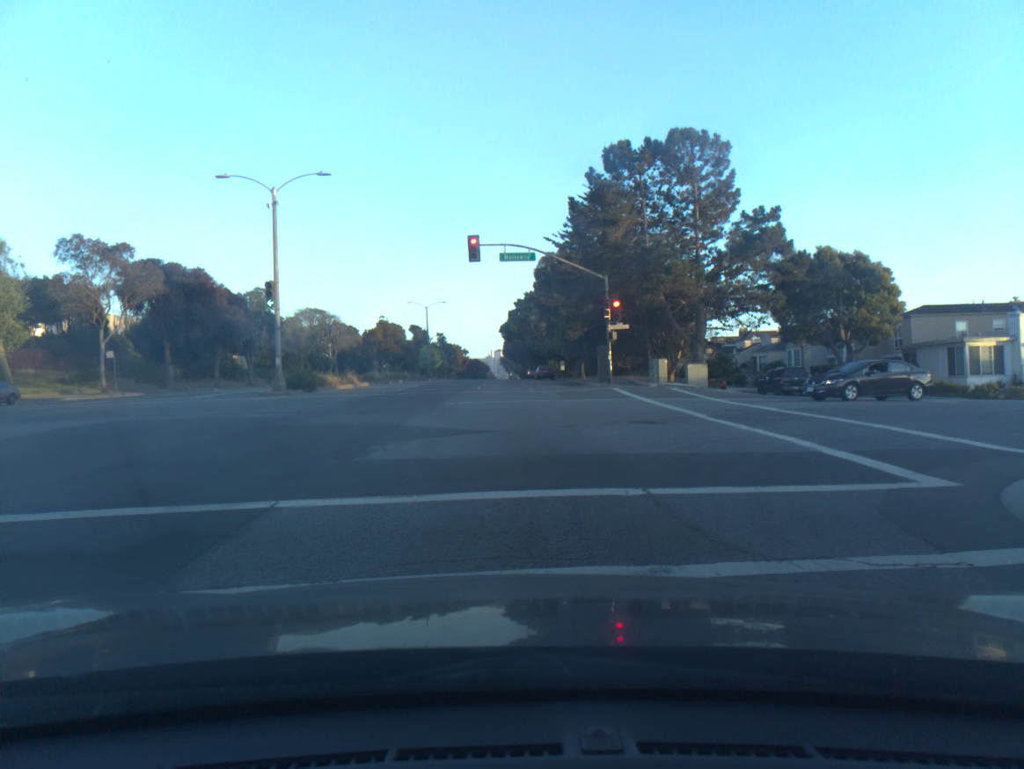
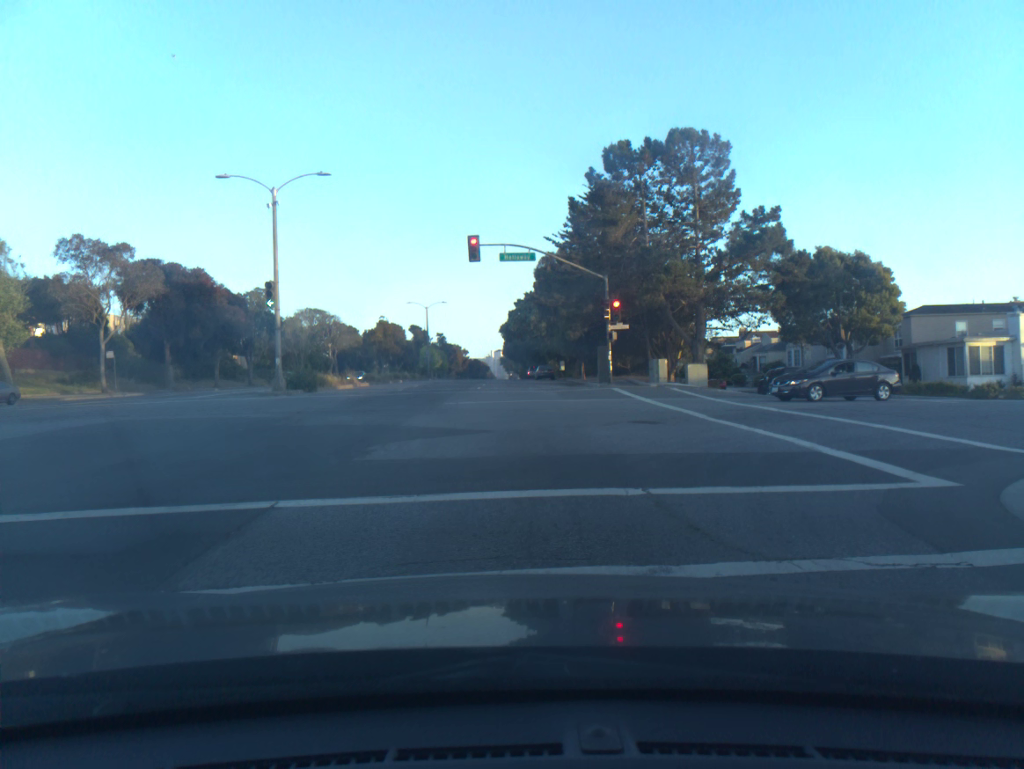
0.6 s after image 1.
(0.0, 0.0) m; 0°
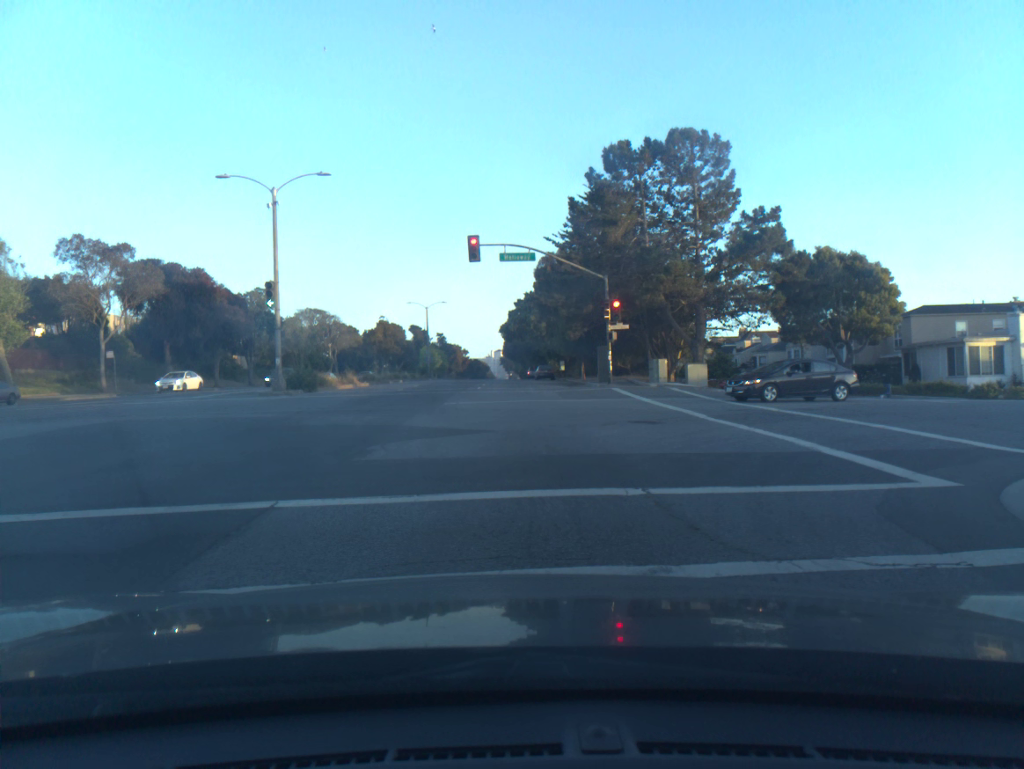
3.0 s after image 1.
(+0.1, 0.0) m; 0°
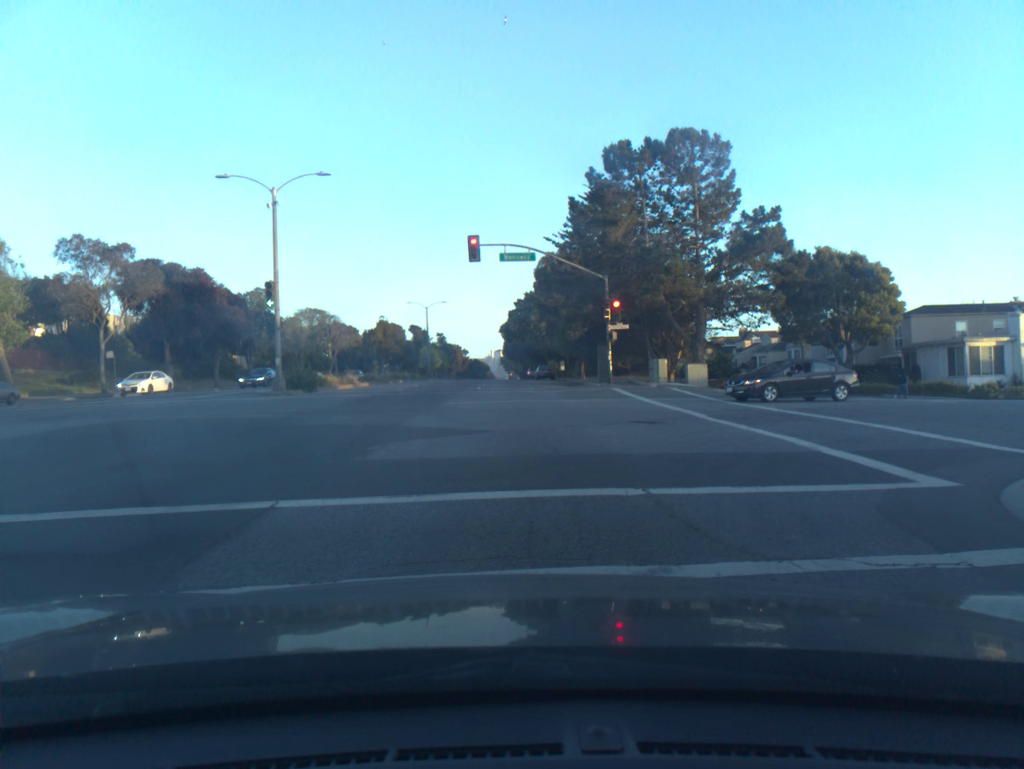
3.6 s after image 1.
(0.0, 0.0) m; 0°
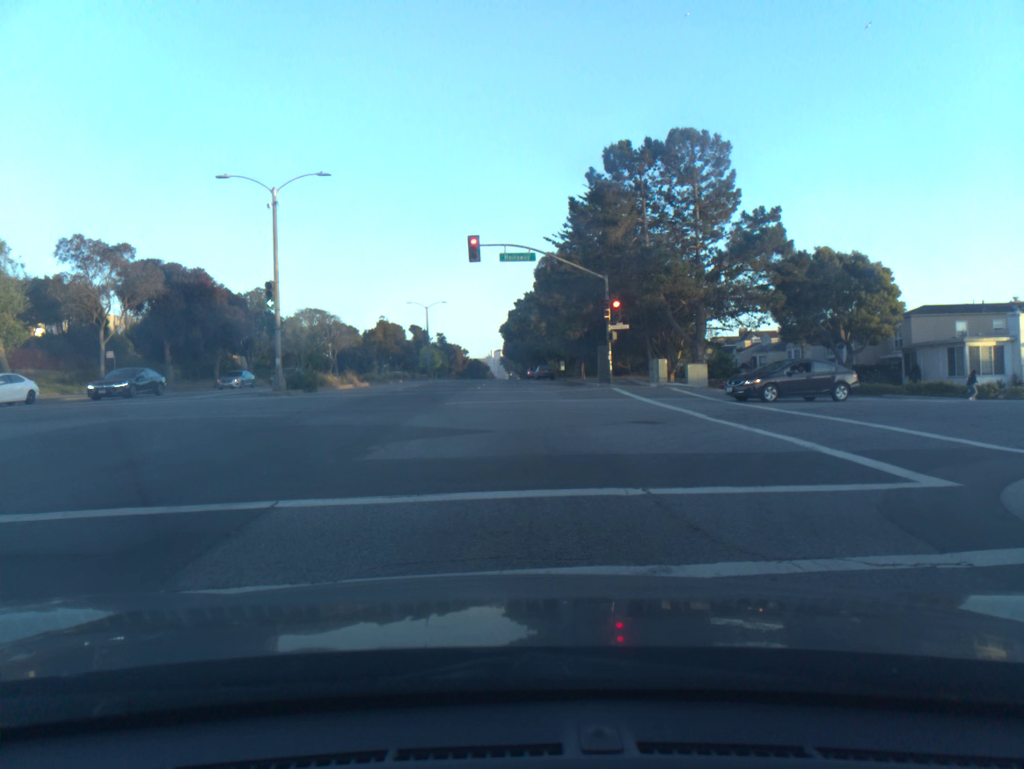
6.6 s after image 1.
(0.0, +0.1) m; 0°
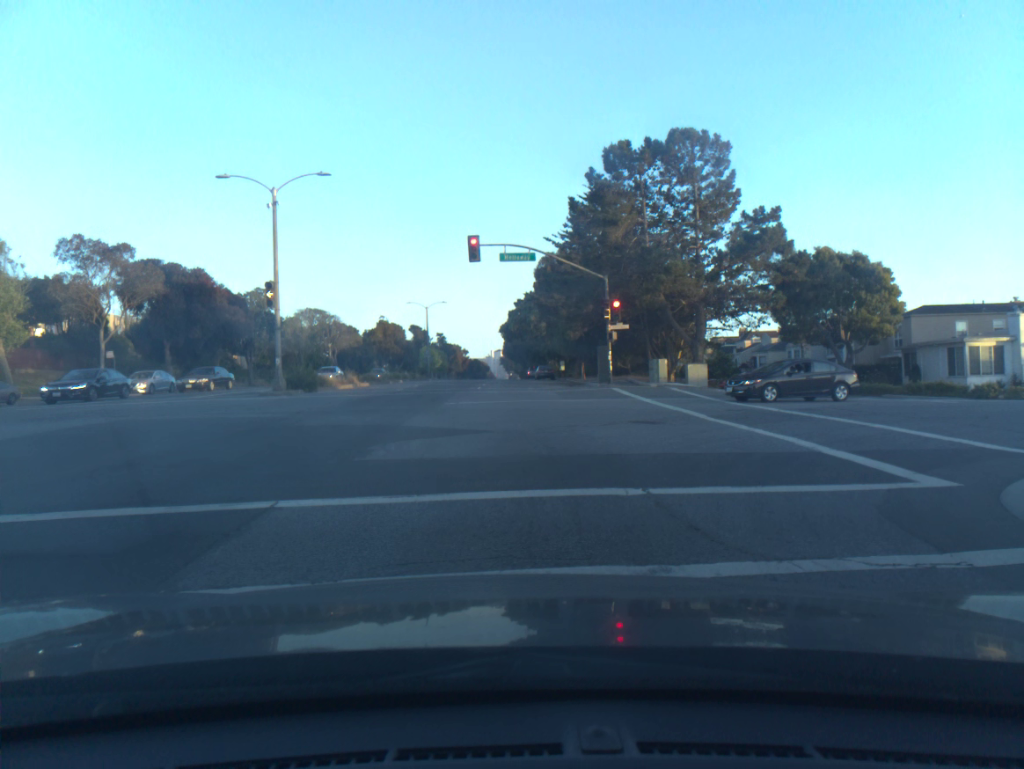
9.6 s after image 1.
(0.0, +0.1) m; 0°
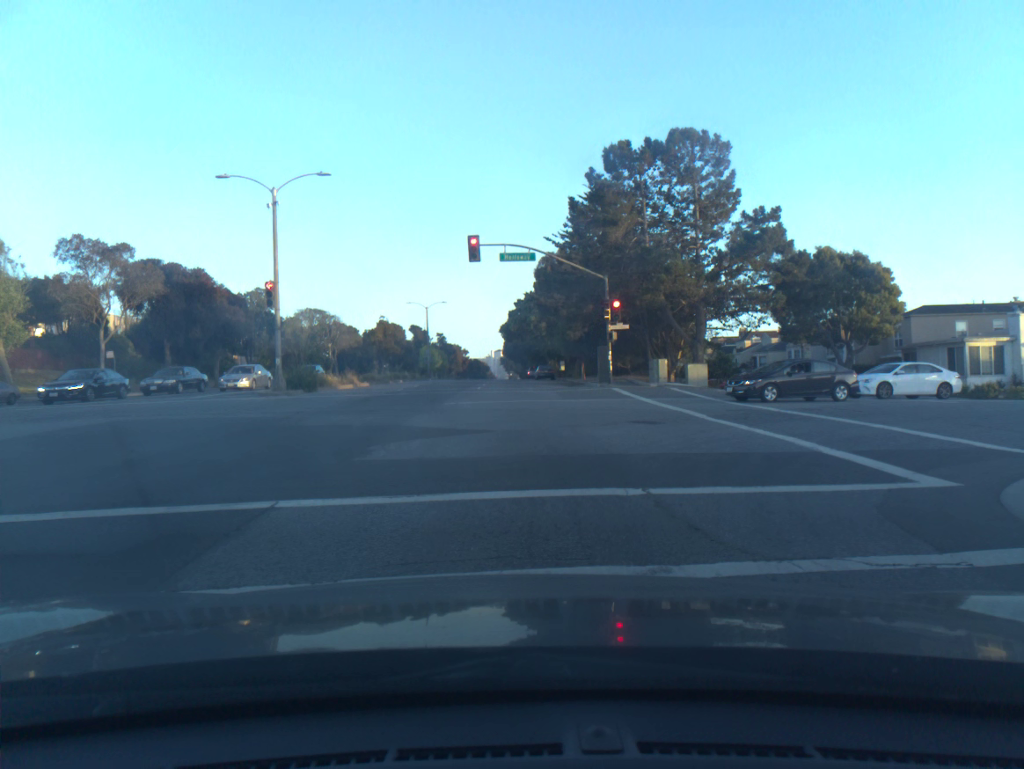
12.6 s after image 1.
(0.0, 0.0) m; 0°
